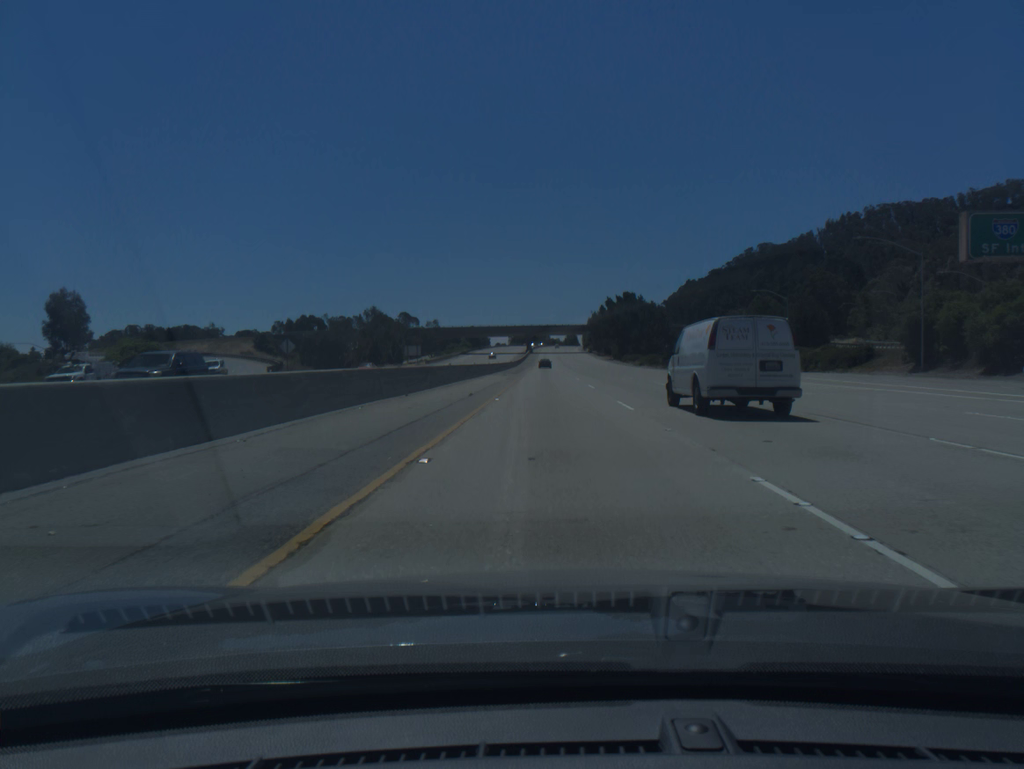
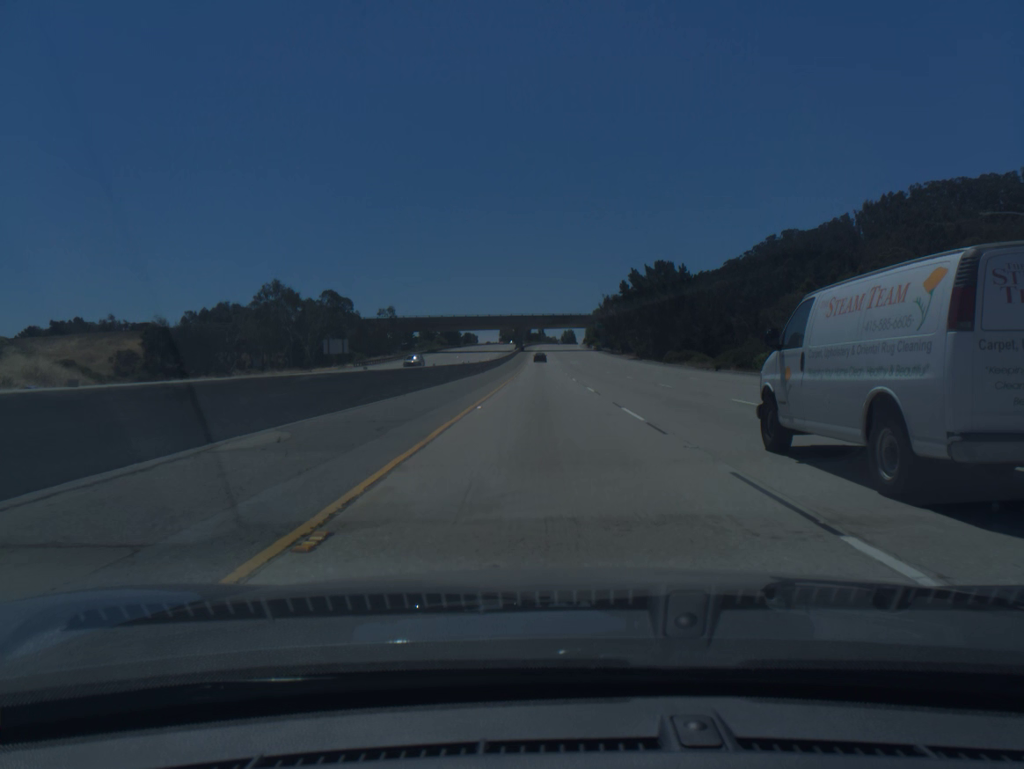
(+0.2, +62.4) m; 0°
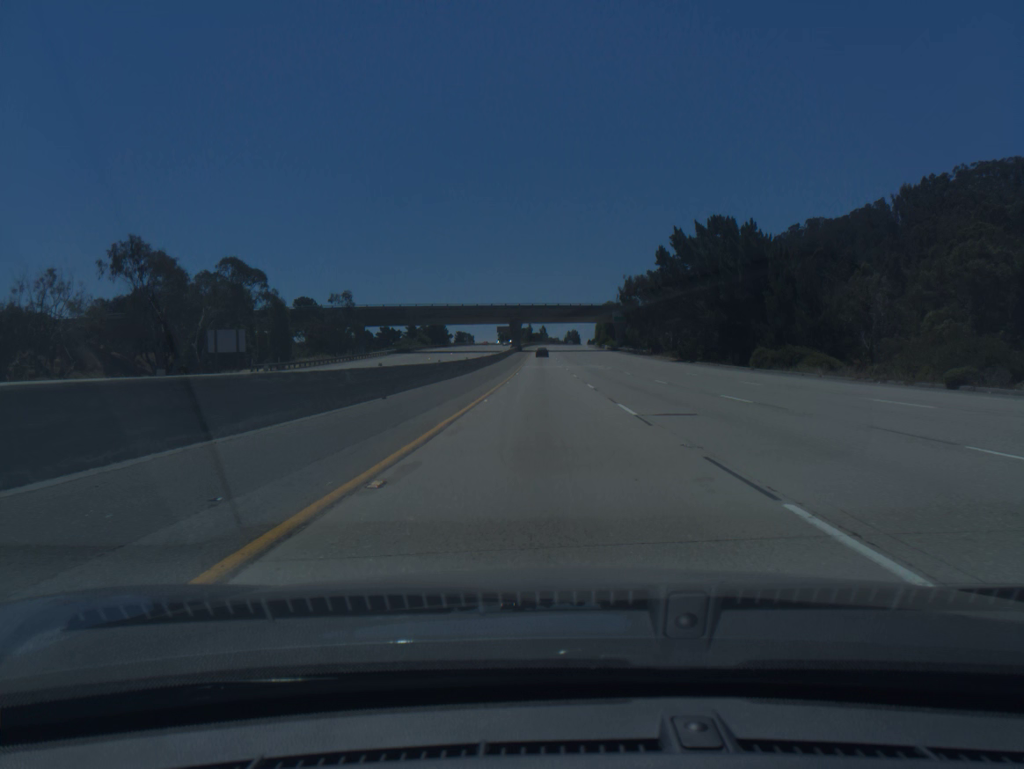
(0.0, +41.7) m; 0°
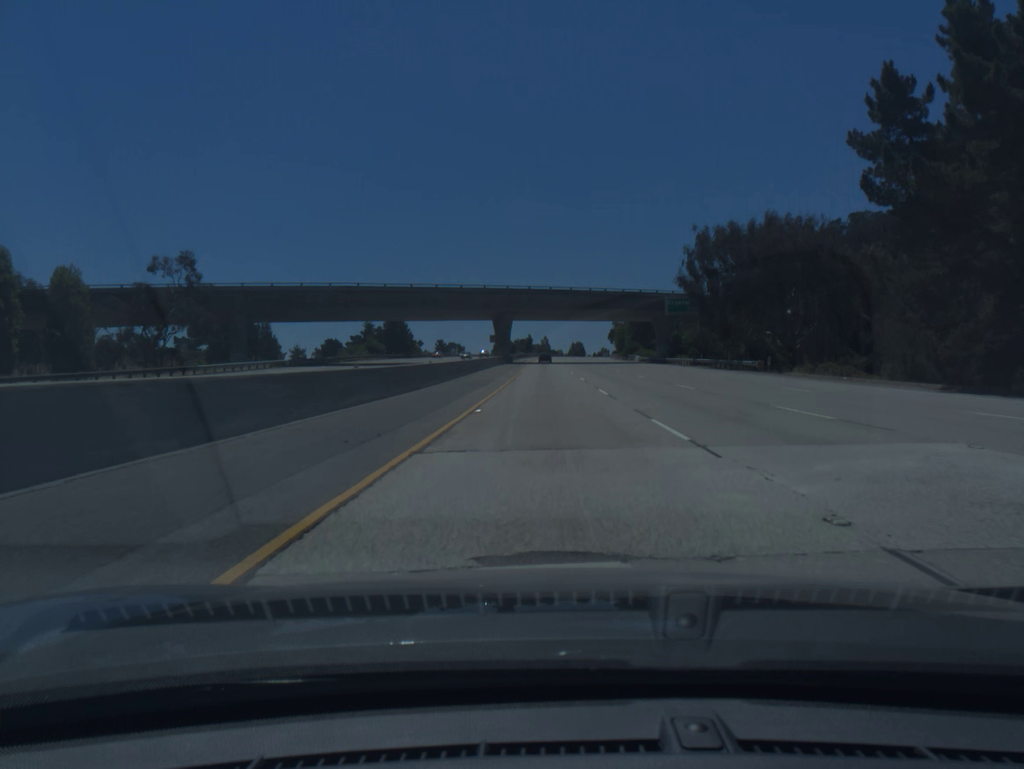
(-0.2, +62.4) m; 0°
